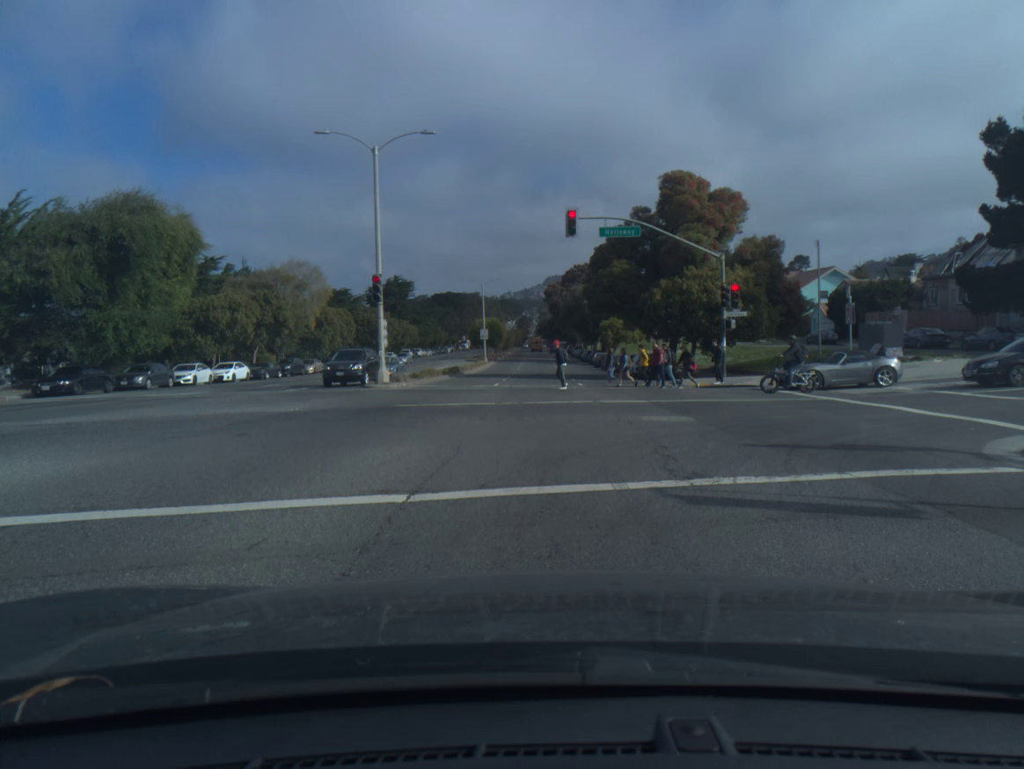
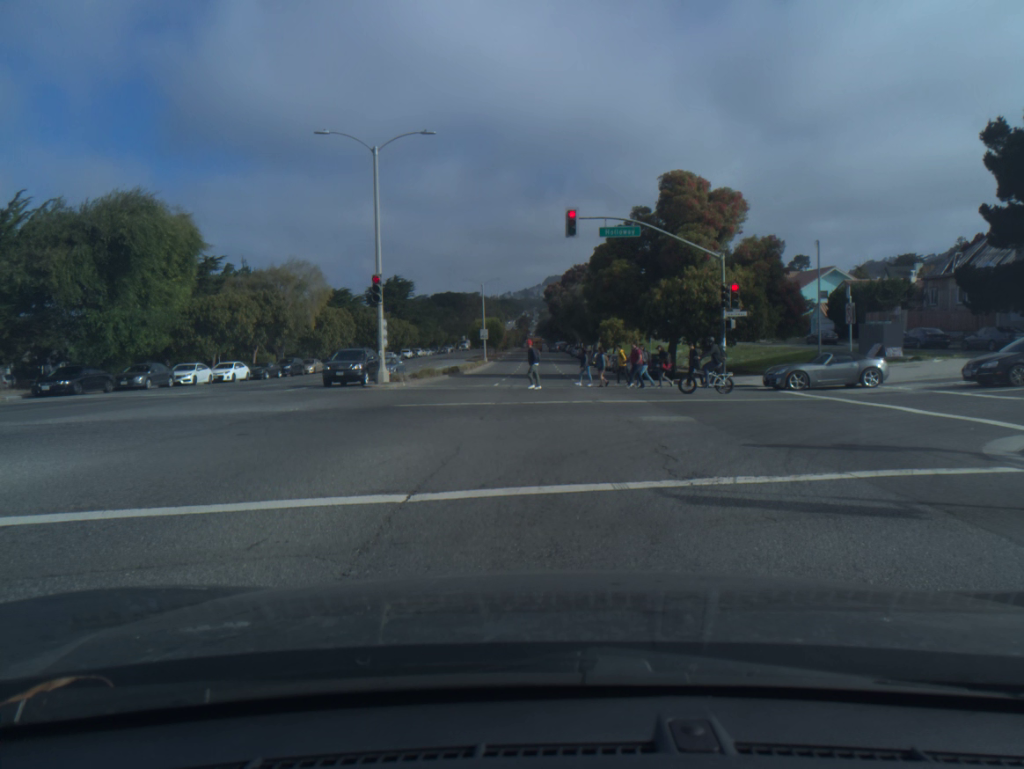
(0.0, 0.0) m; 0°
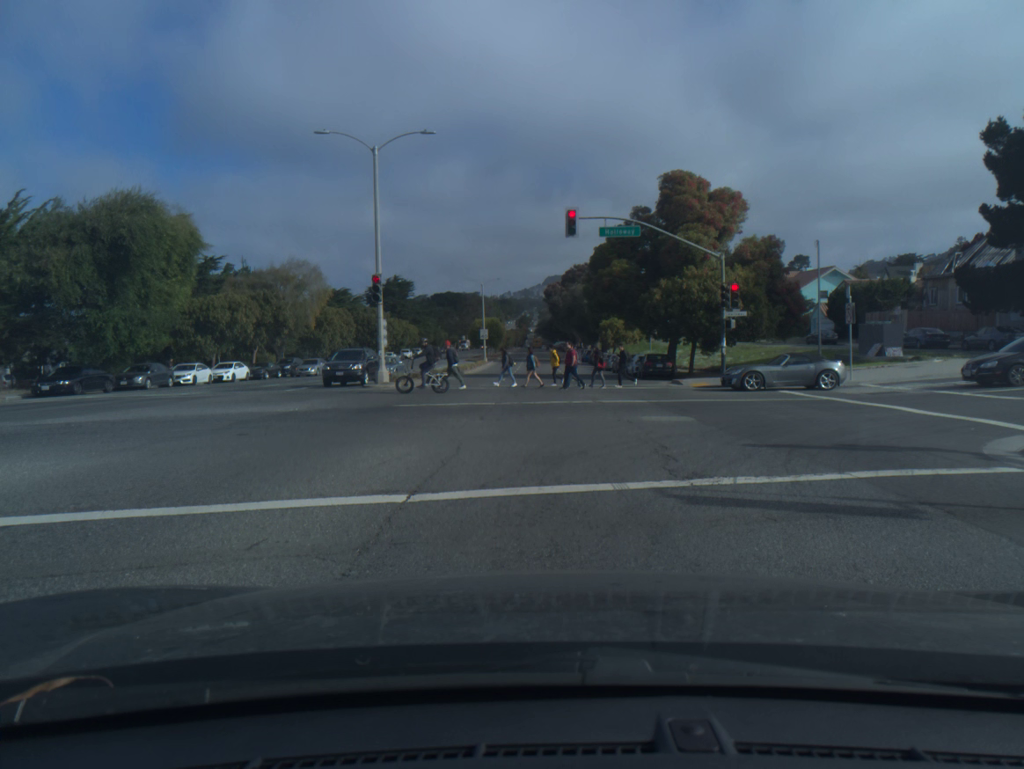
(0.0, 0.0) m; 0°
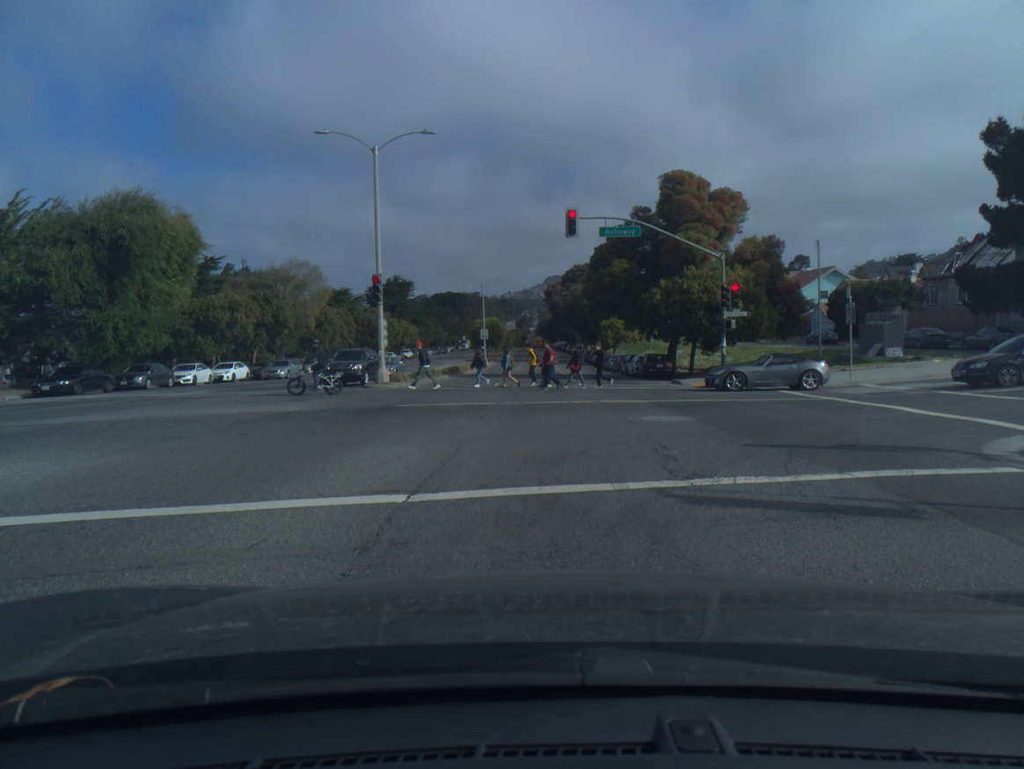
(0.0, 0.0) m; 0°
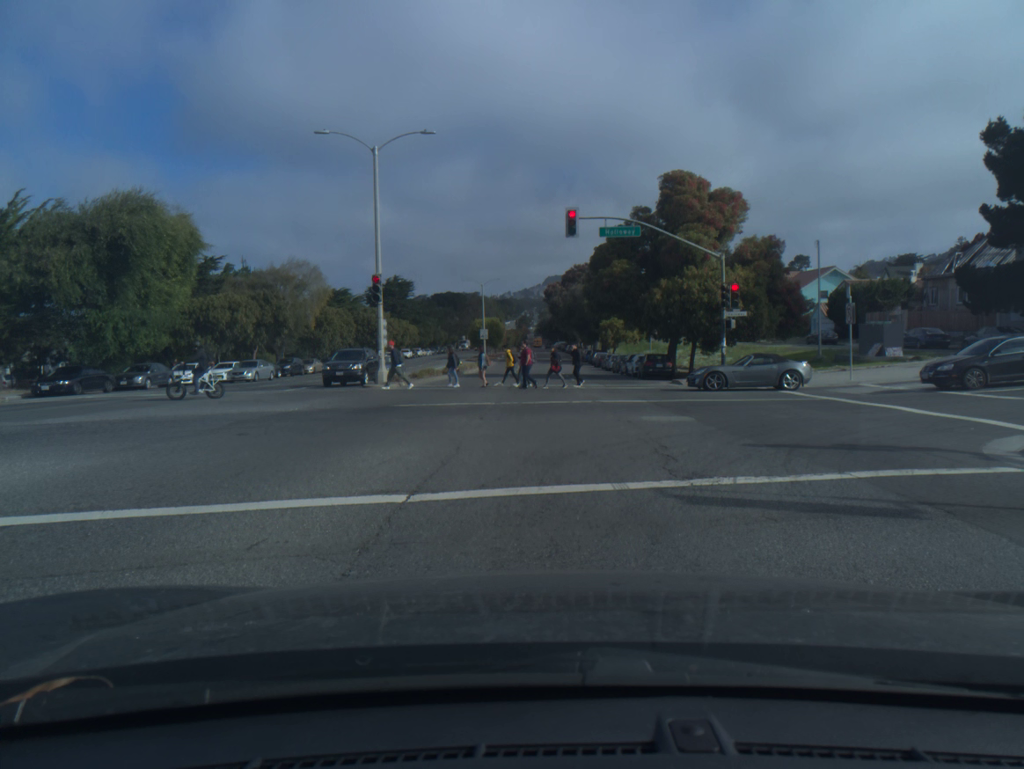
(0.0, 0.0) m; 0°
